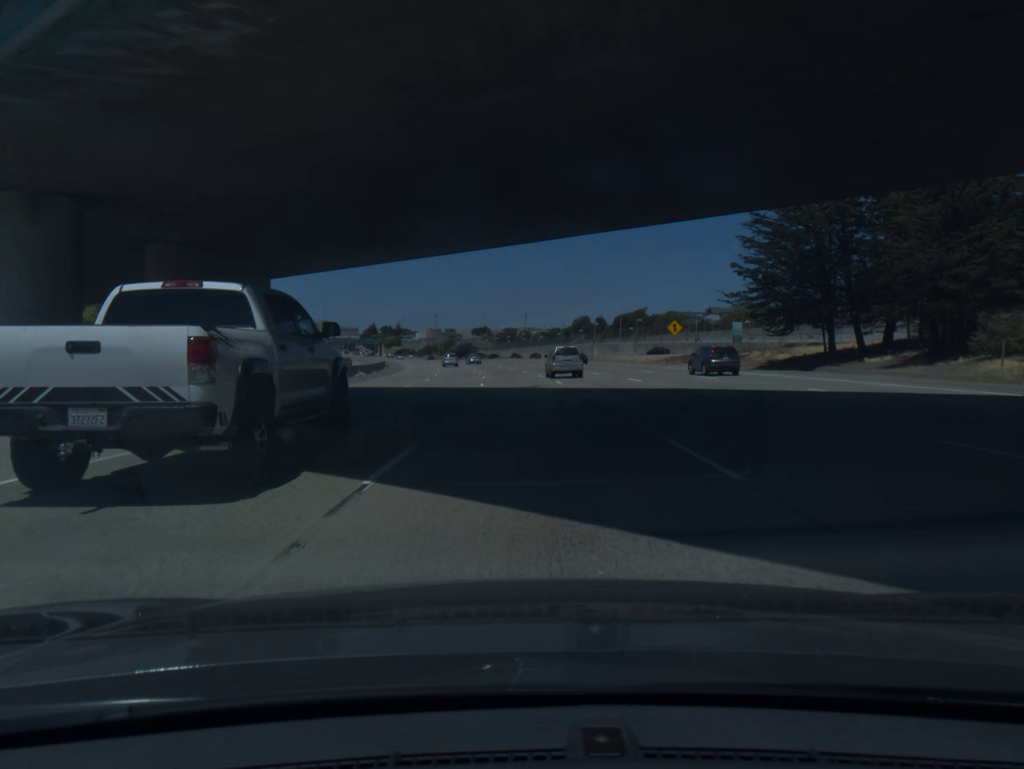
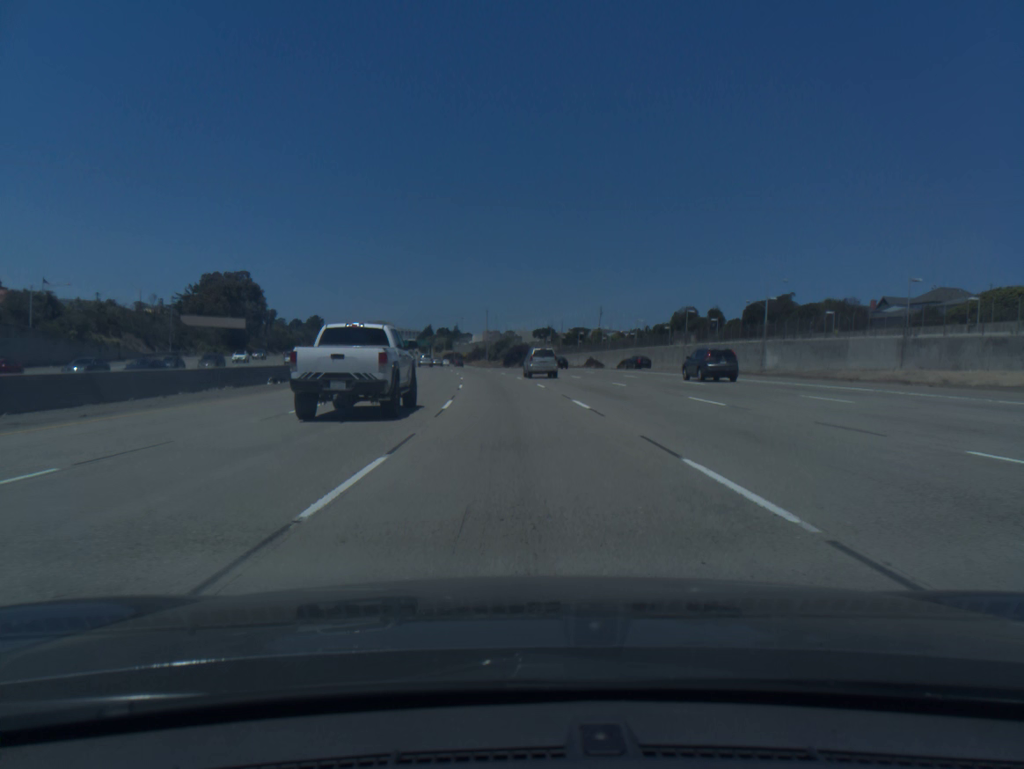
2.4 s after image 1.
(-1.8, +72.3) m; -5°
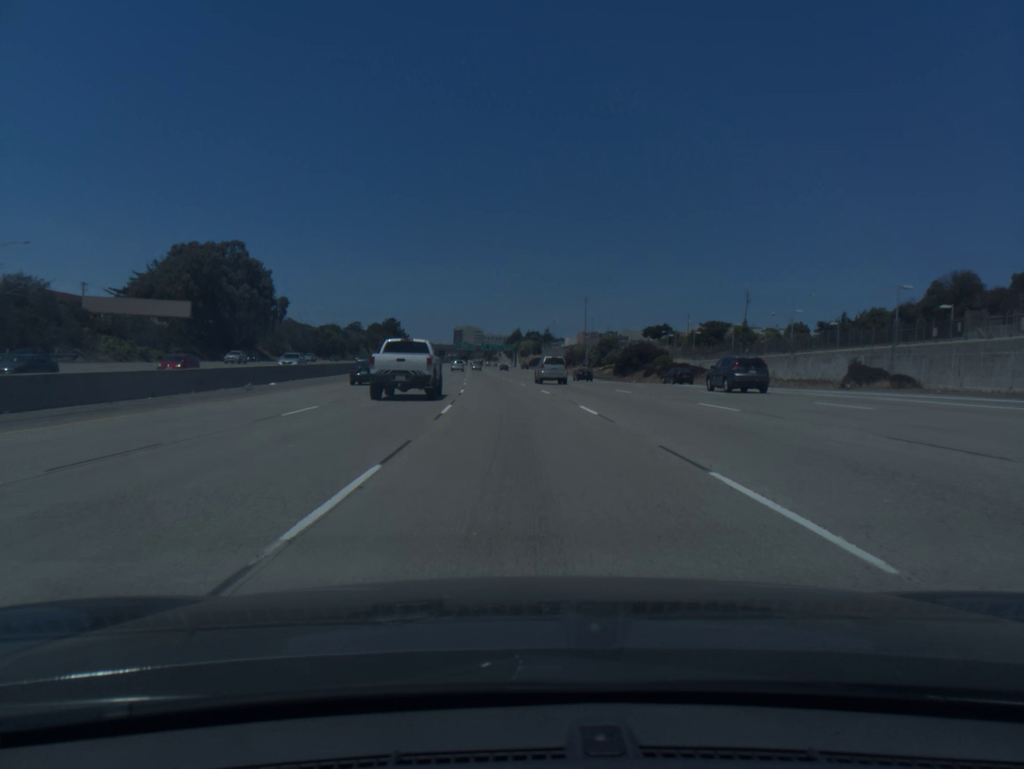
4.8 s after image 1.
(-4.3, +72.4) m; -7°
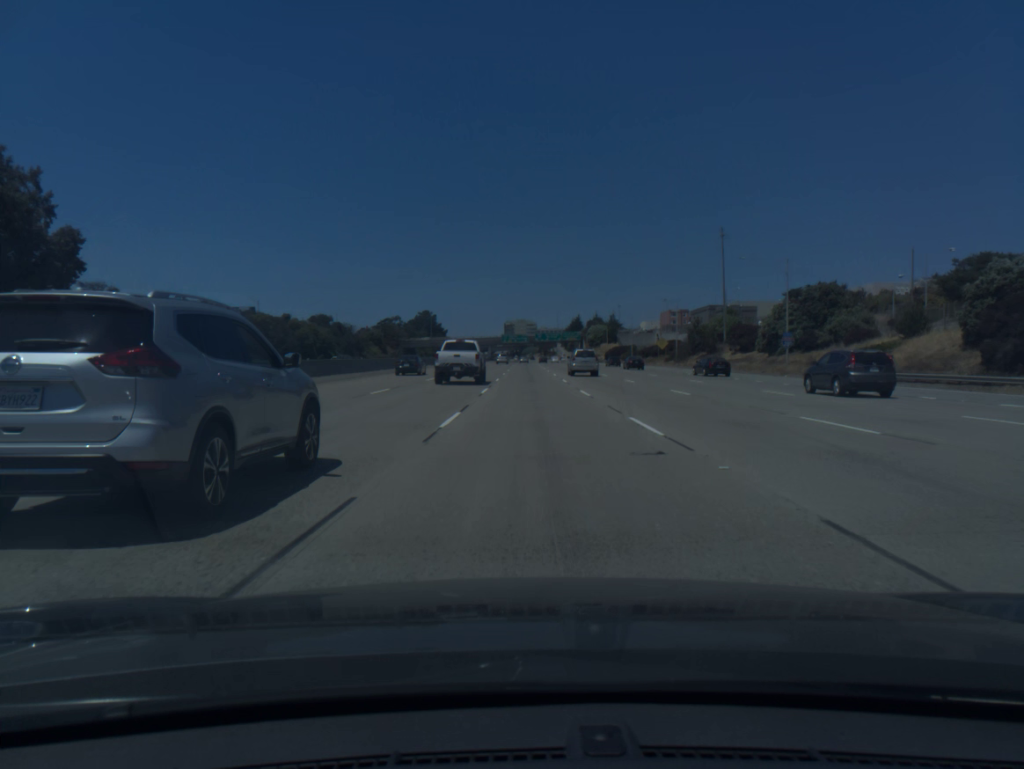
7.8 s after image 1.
(-4.5, +91.6) m; -4°
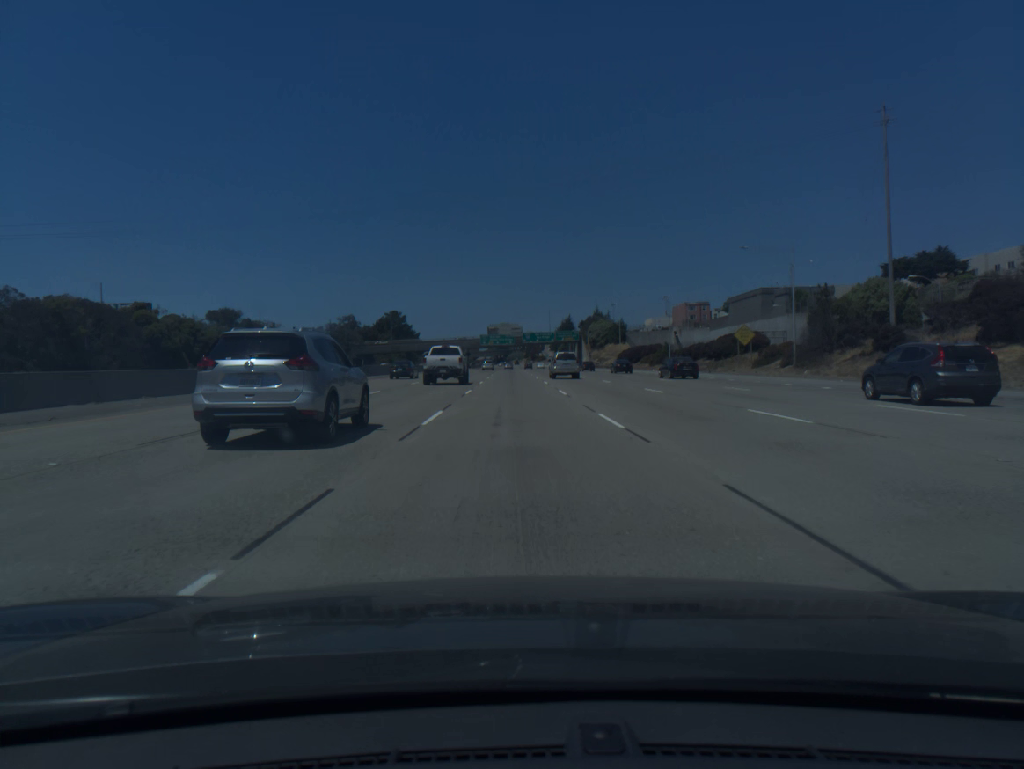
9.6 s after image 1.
(+0.5, +55.3) m; +1°
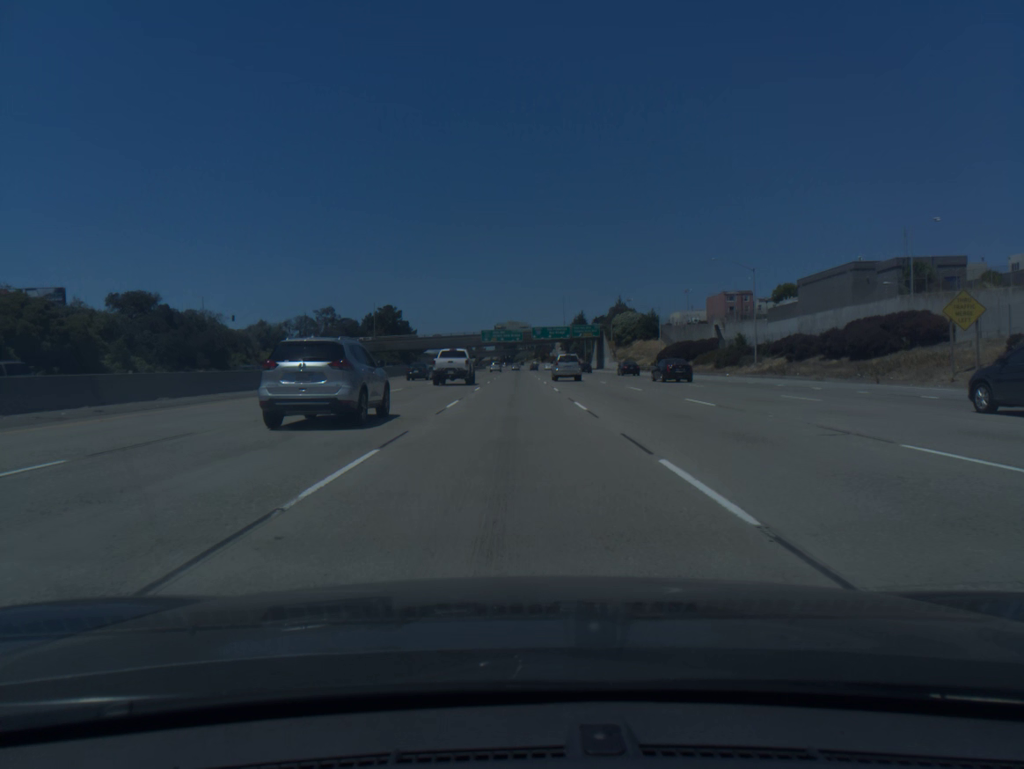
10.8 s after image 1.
(-0.1, +36.8) m; -1°
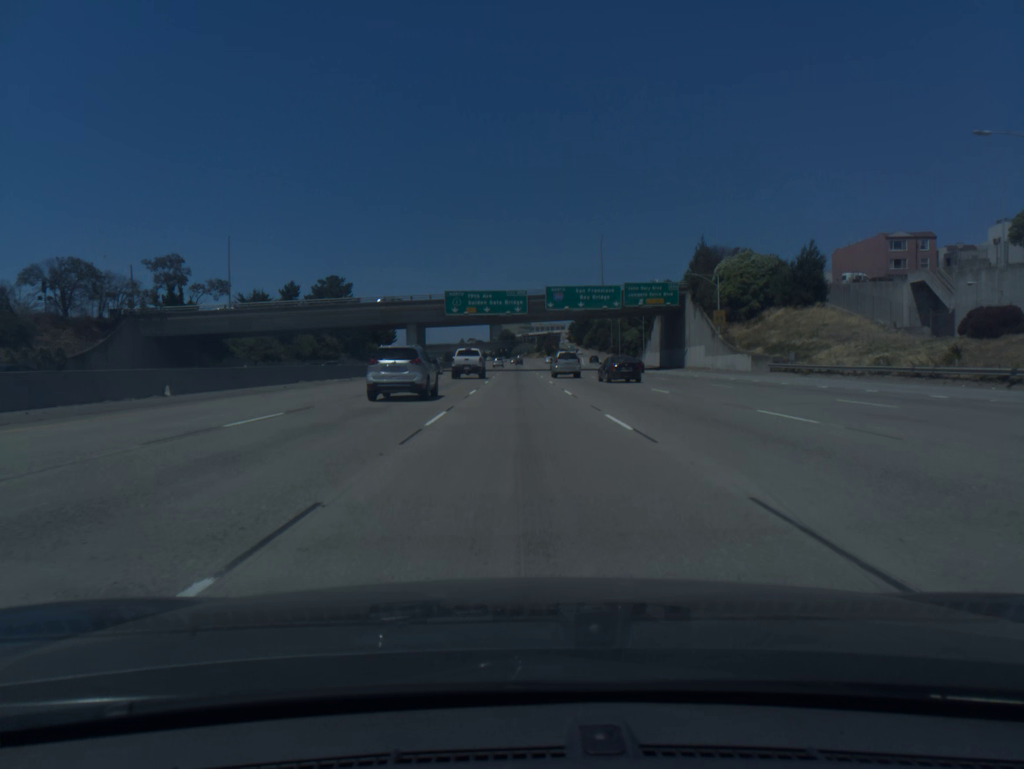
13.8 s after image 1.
(-0.6, +91.5) m; 0°
